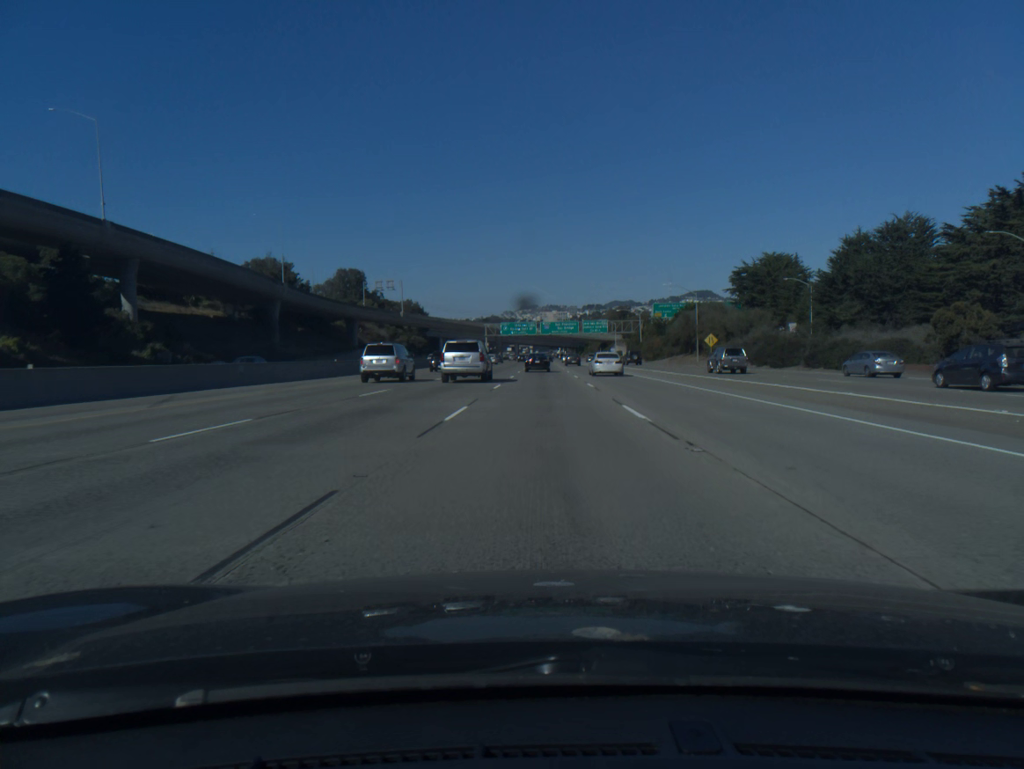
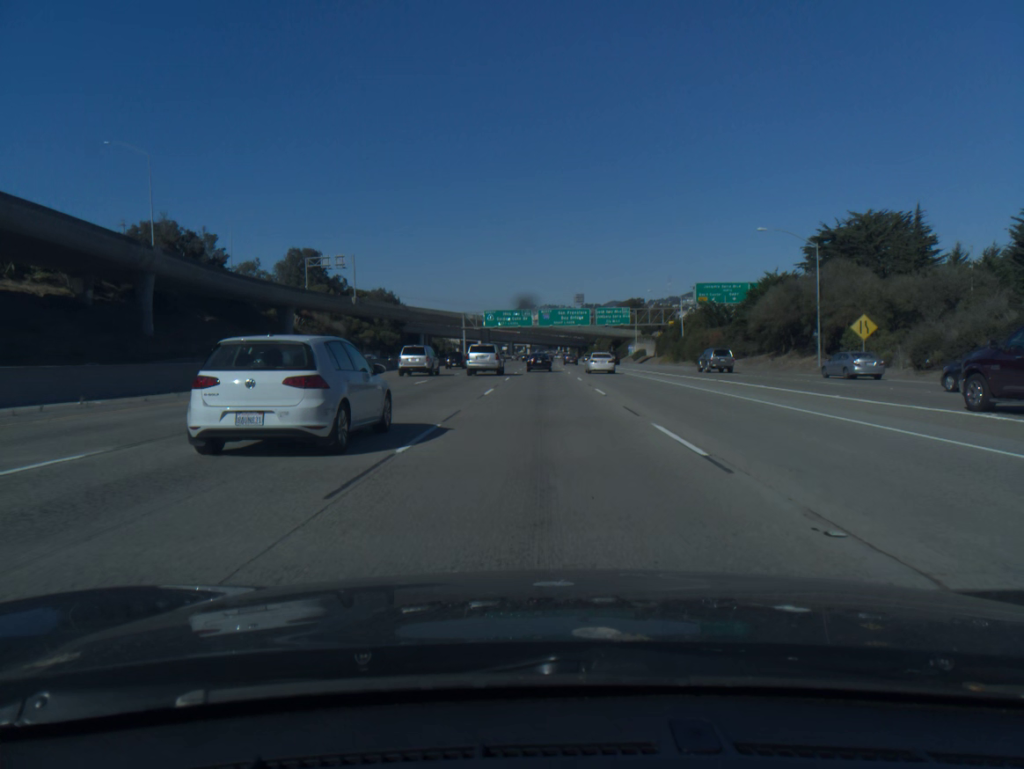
(+0.1, +47.2) m; 0°
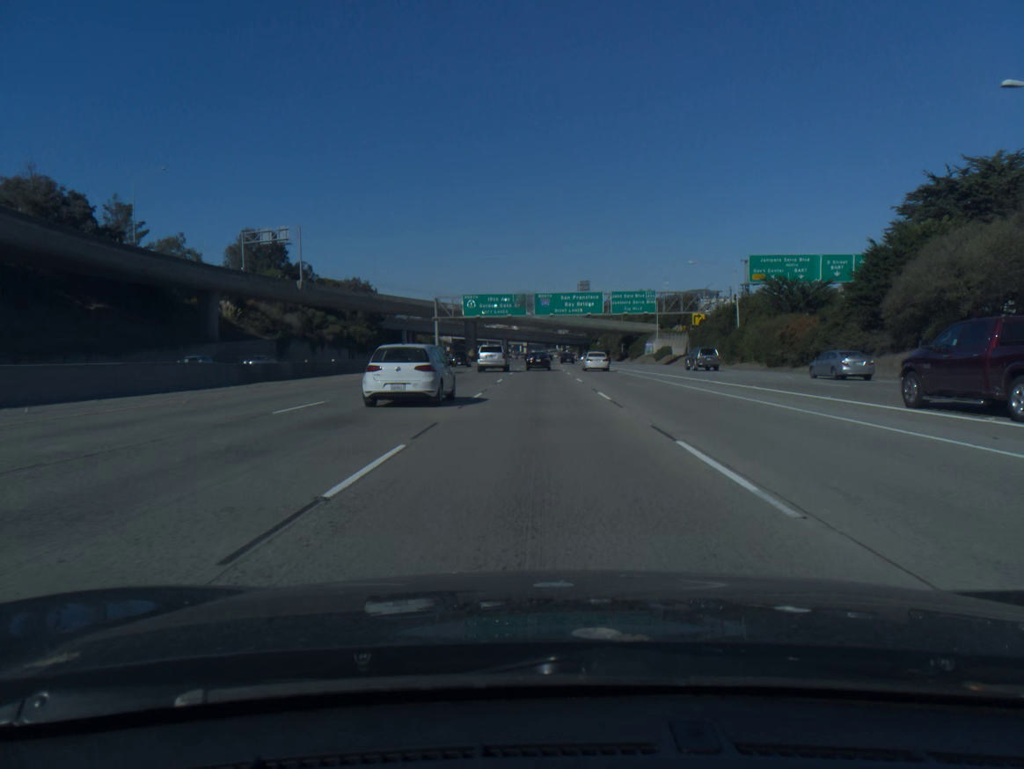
(0.0, +31.6) m; 0°
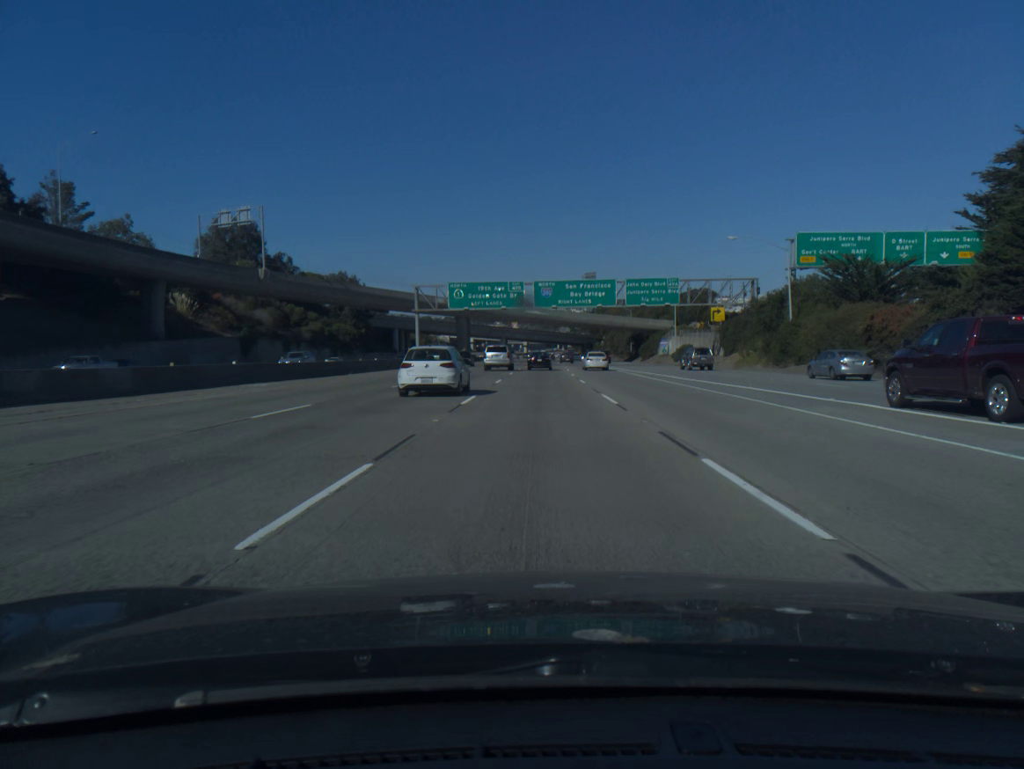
(0.0, +15.9) m; 0°
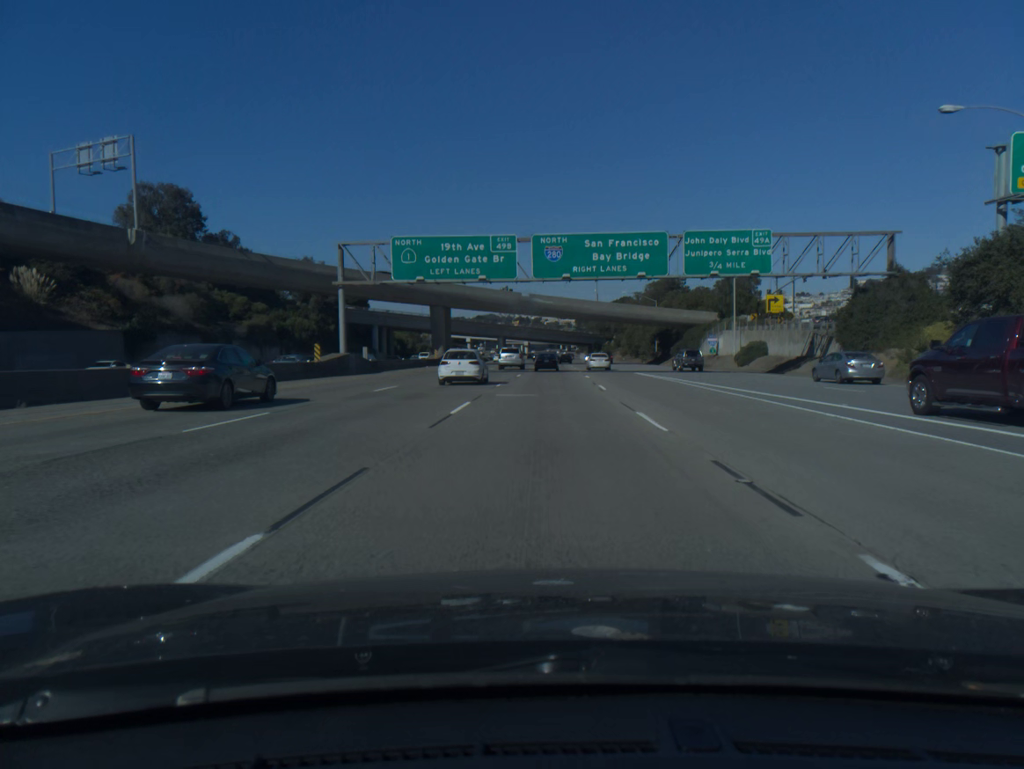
(-0.1, +31.9) m; 0°
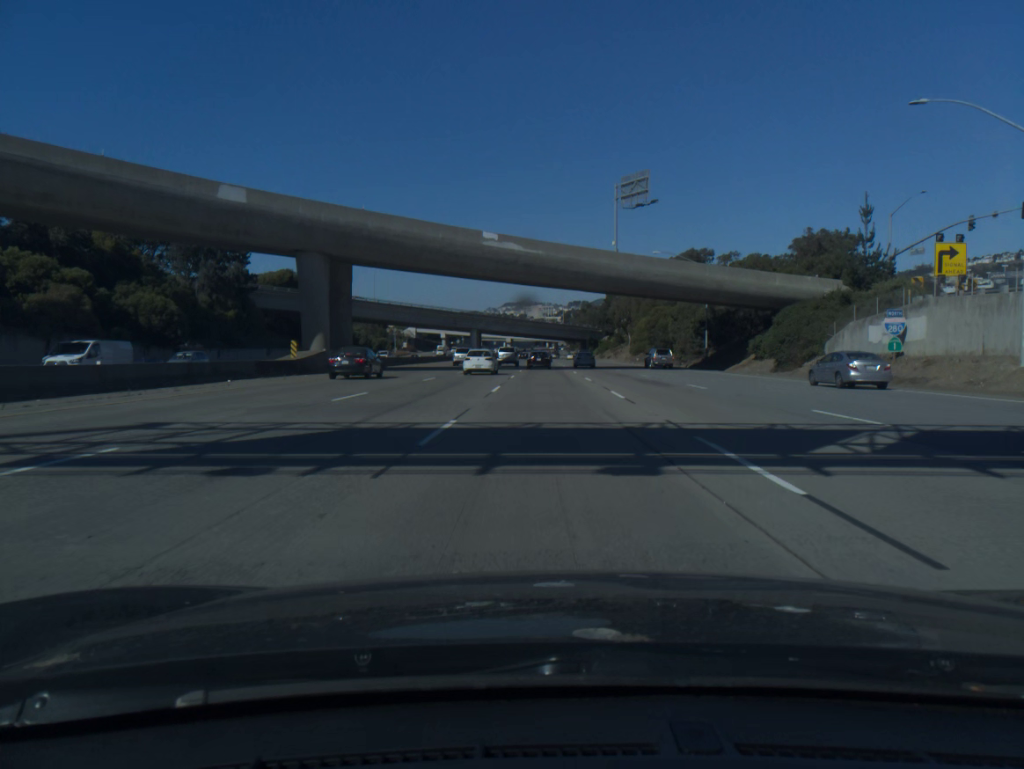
(+0.4, +48.2) m; +1°
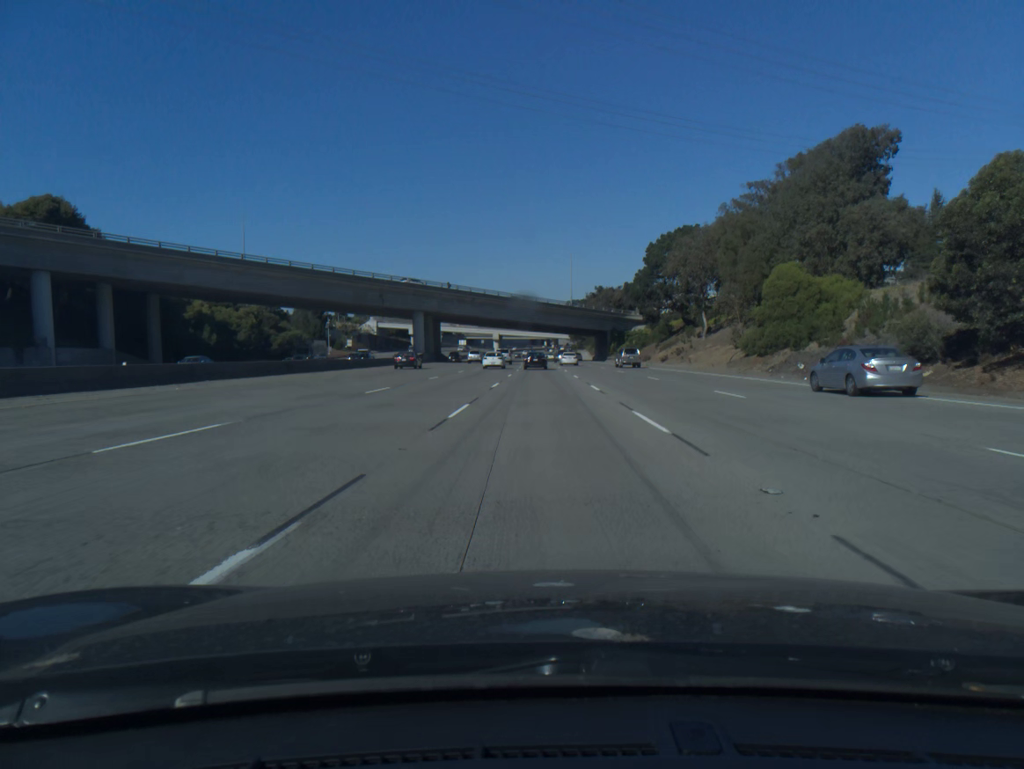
(+0.5, +81.4) m; 0°
